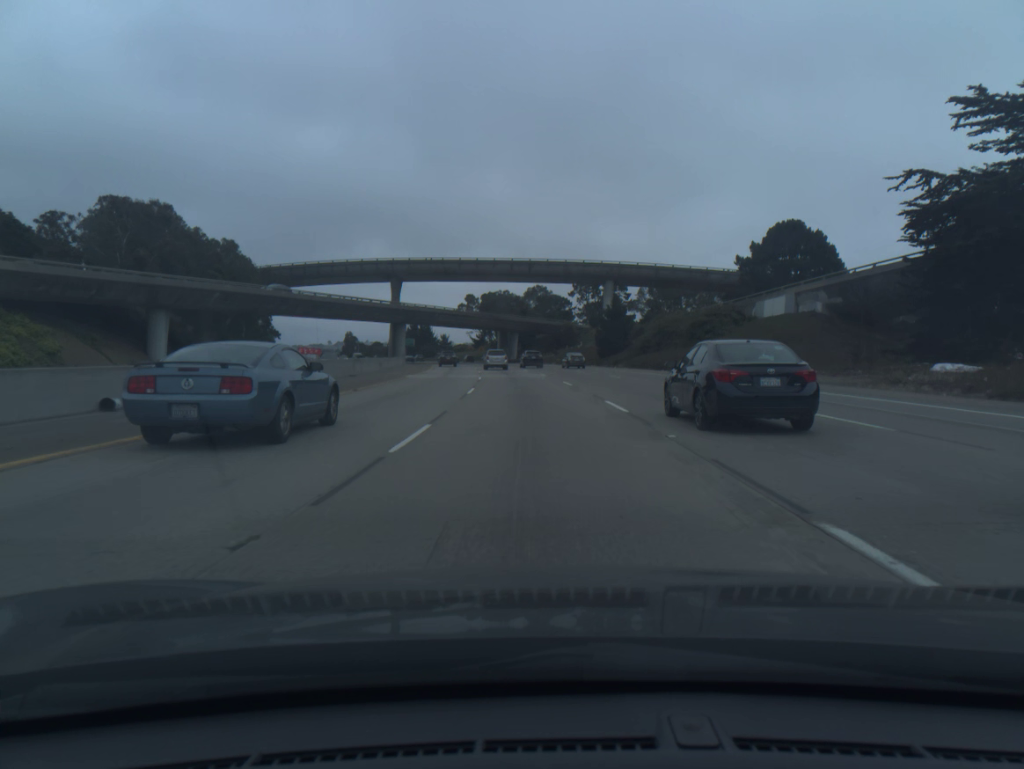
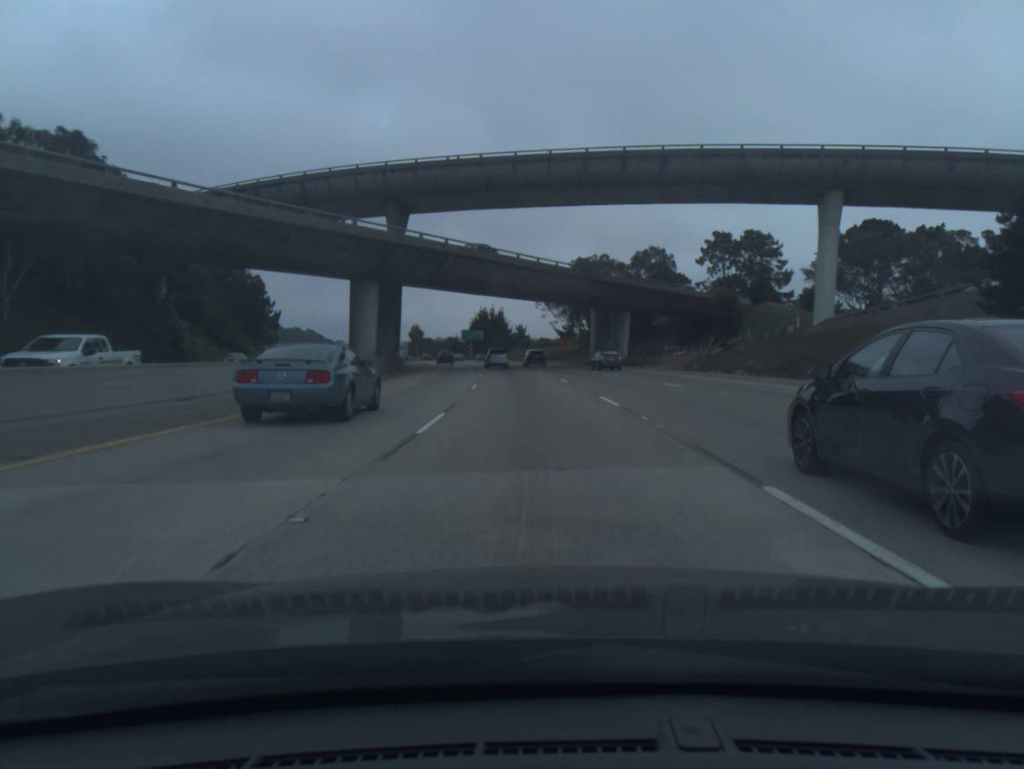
(-4.1, +71.4) m; -7°
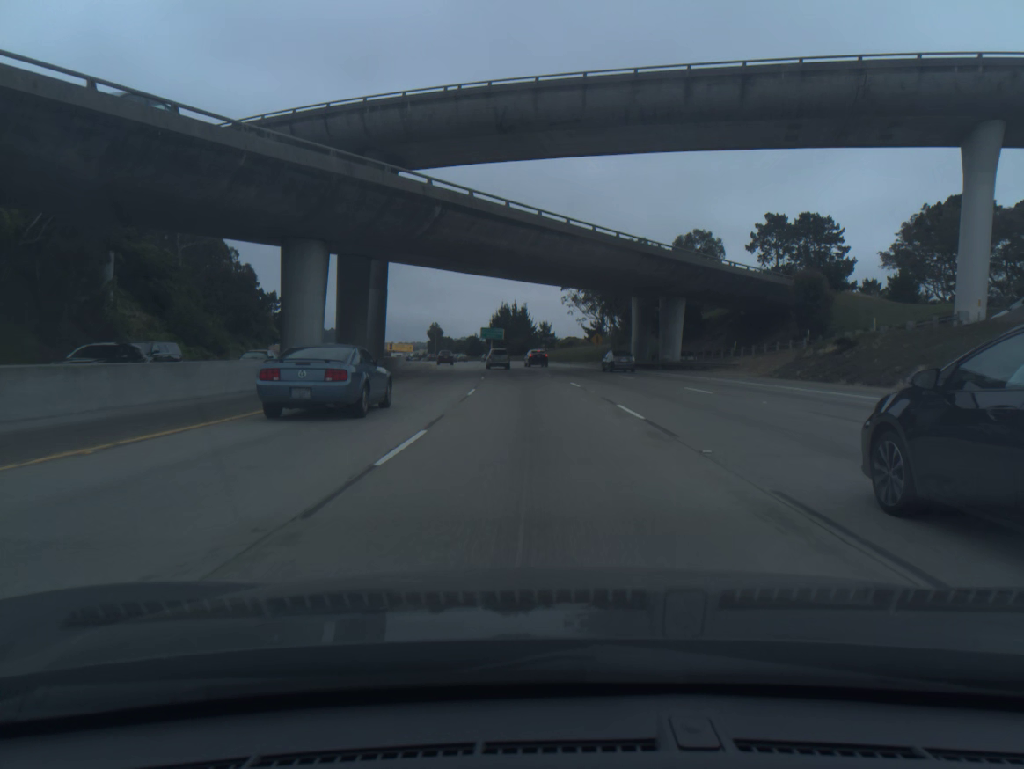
(-0.3, +17.9) m; -2°
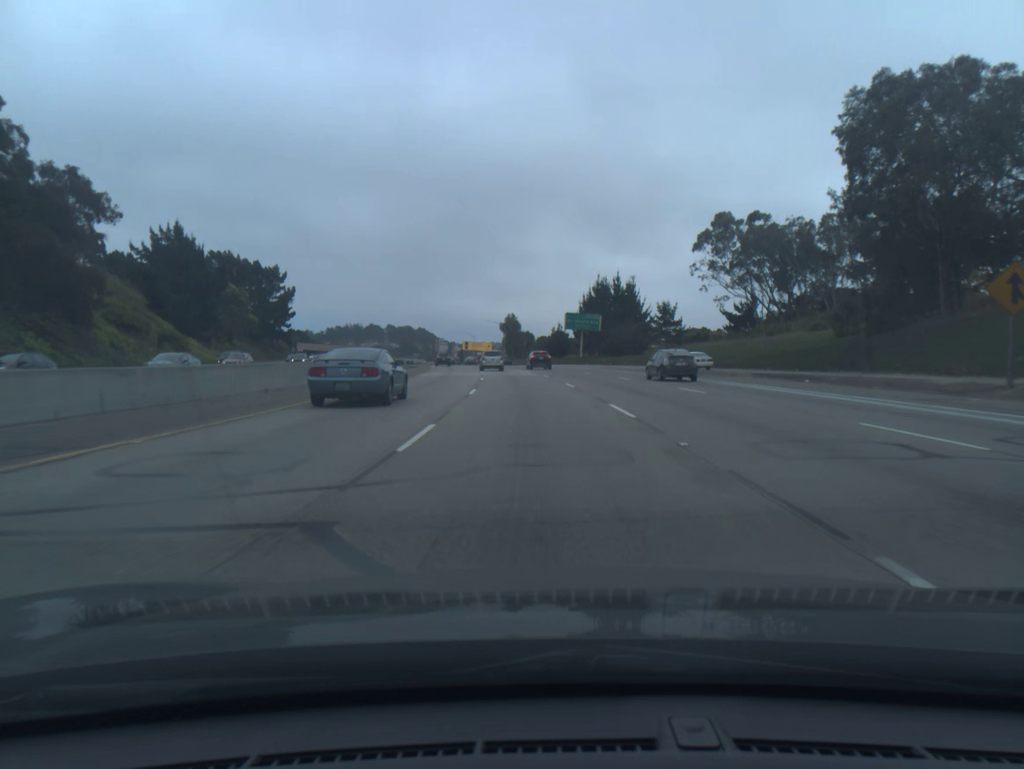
(-3.9, +71.6) m; -7°
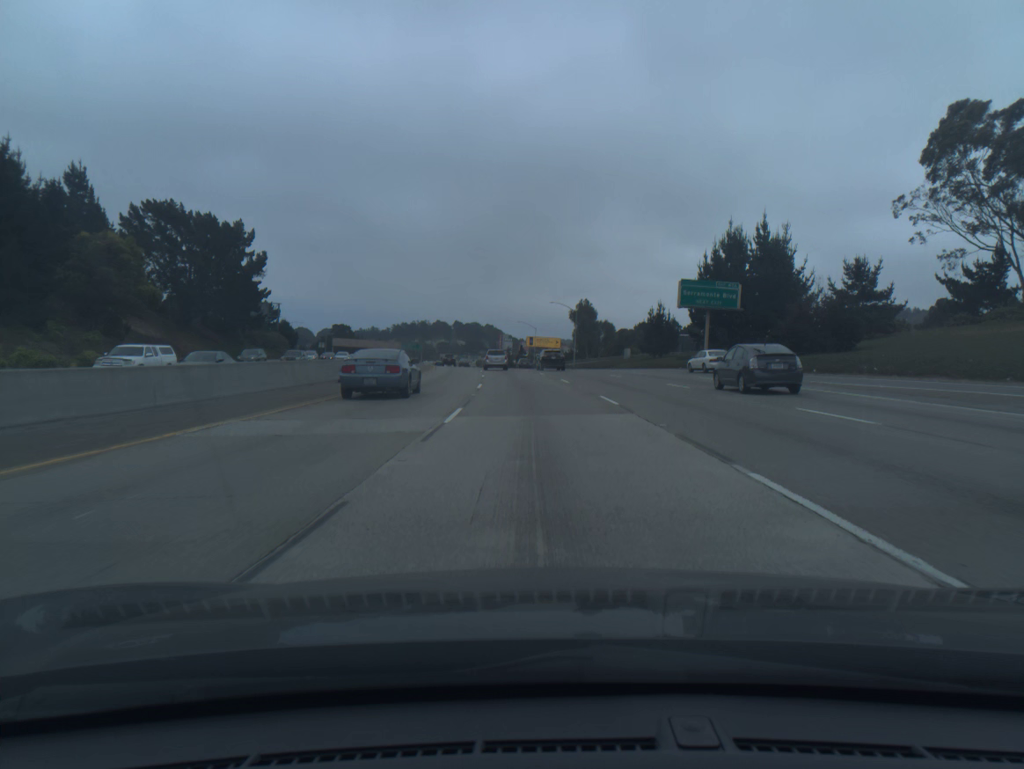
(-2.5, +54.4) m; -5°
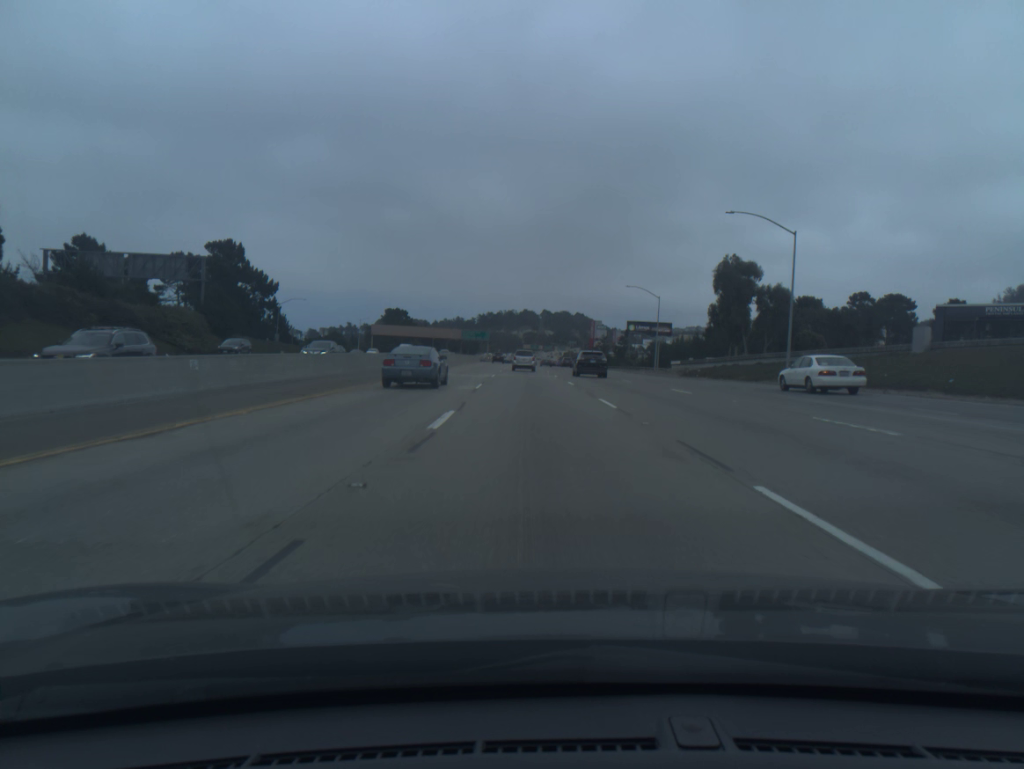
(-4.3, +73.4) m; -6°
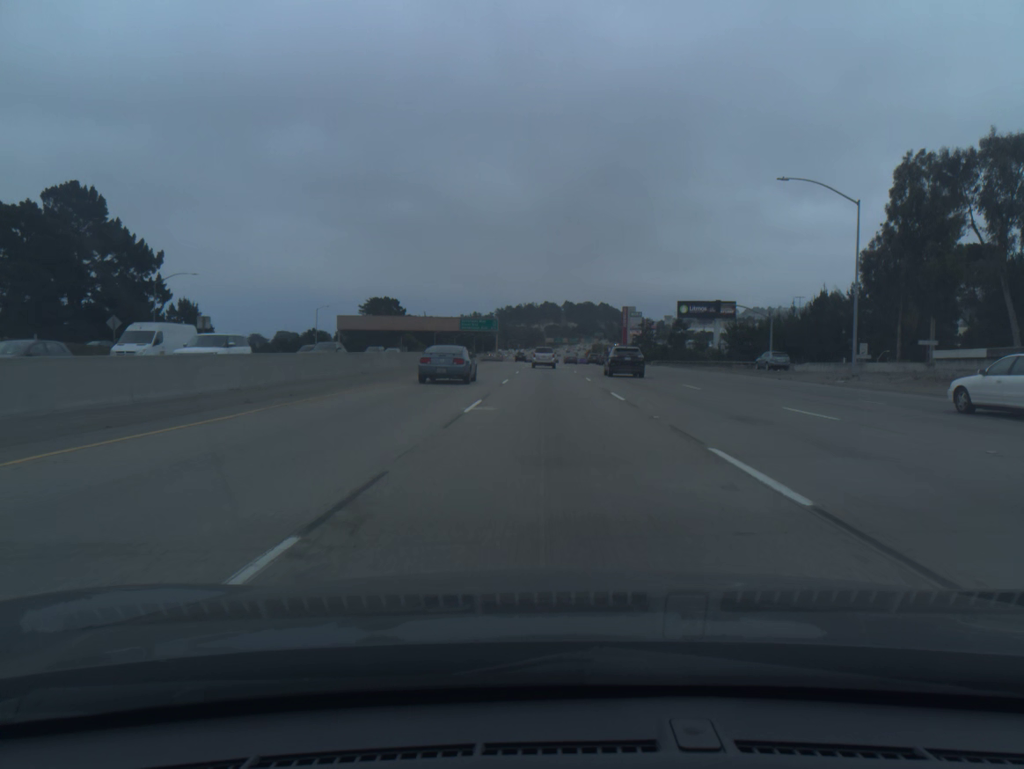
(-1.3, +55.4) m; -2°
